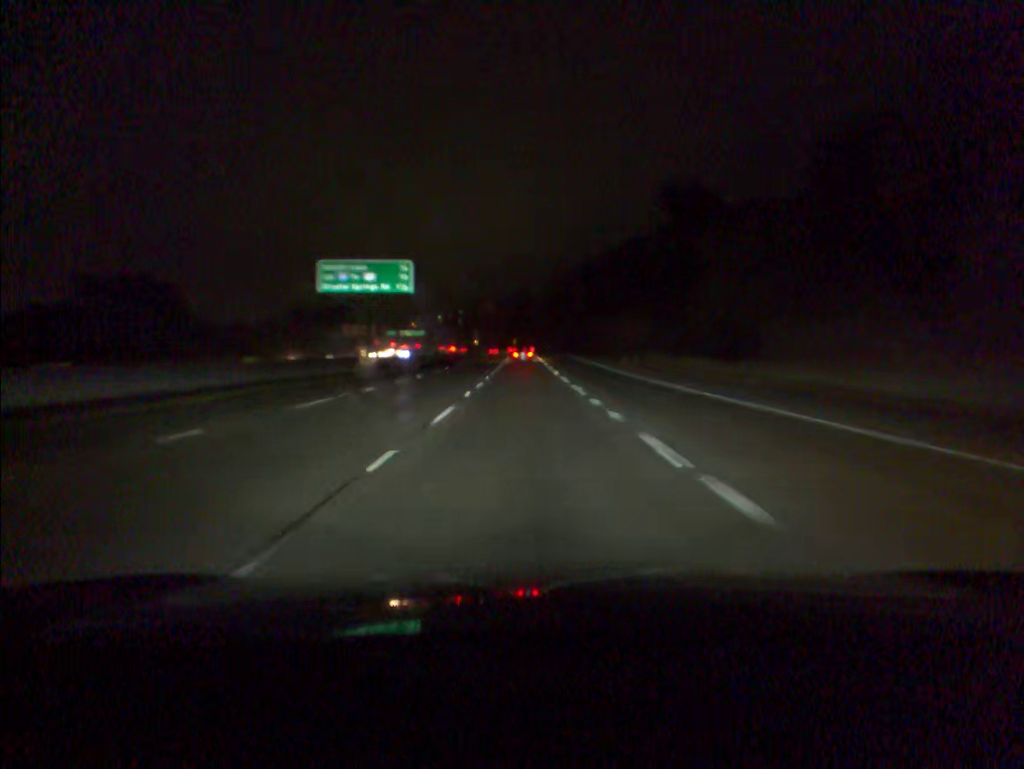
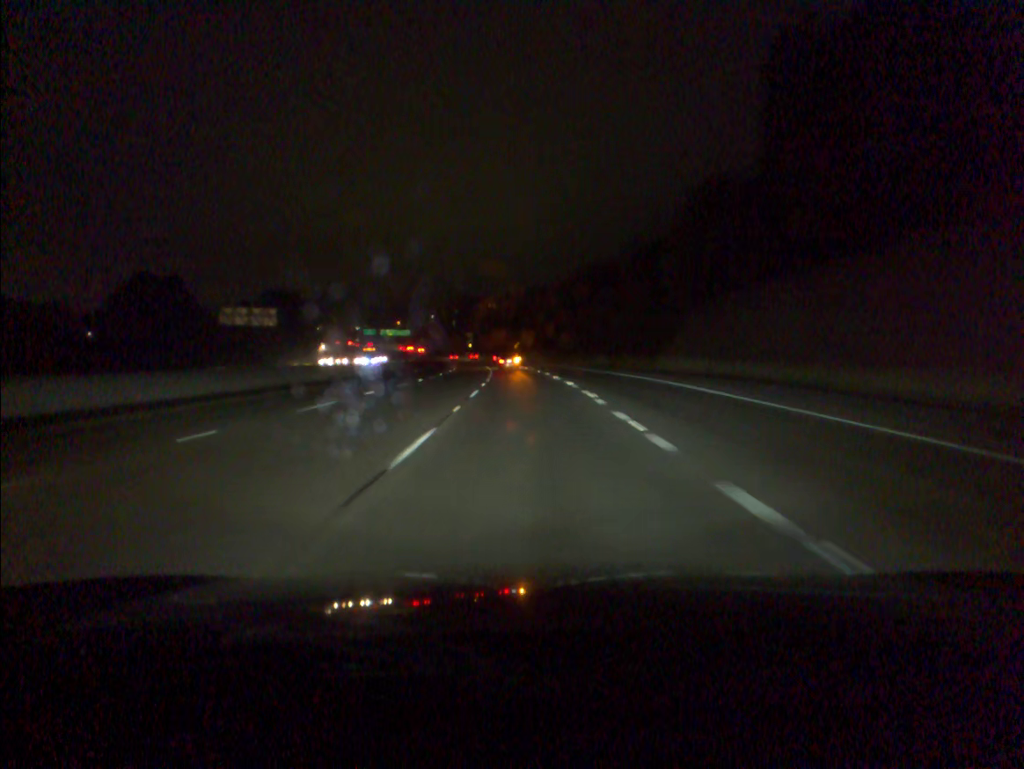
(-0.2, +76.4) m; 0°
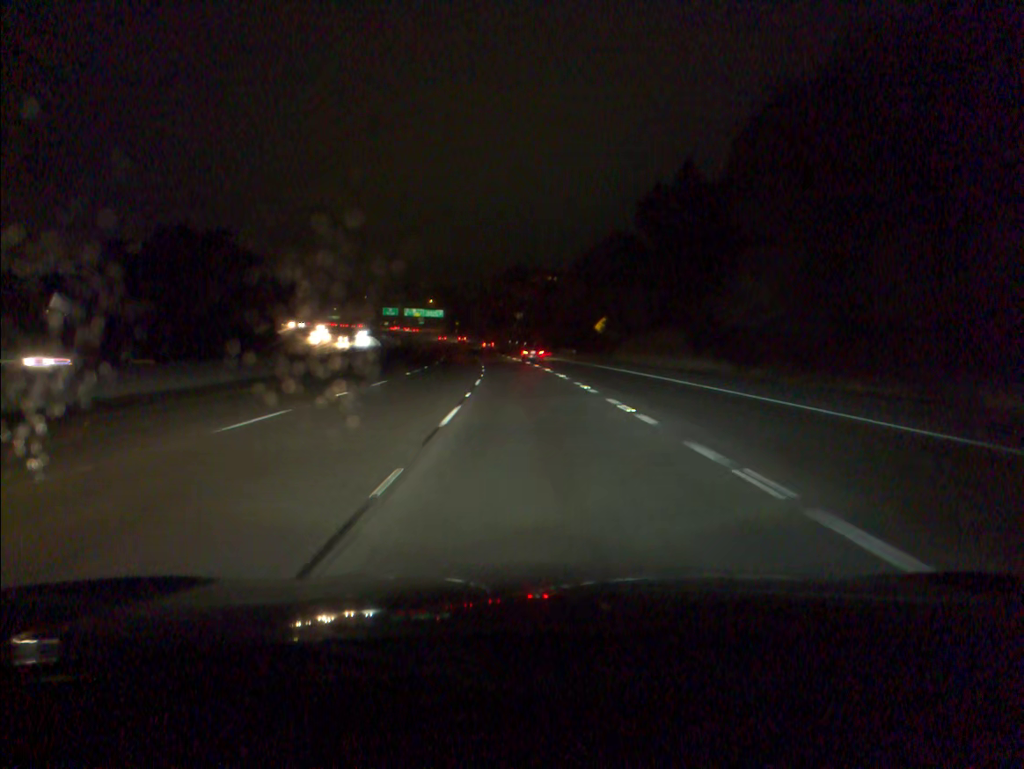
(-3.0, +95.5) m; -4°
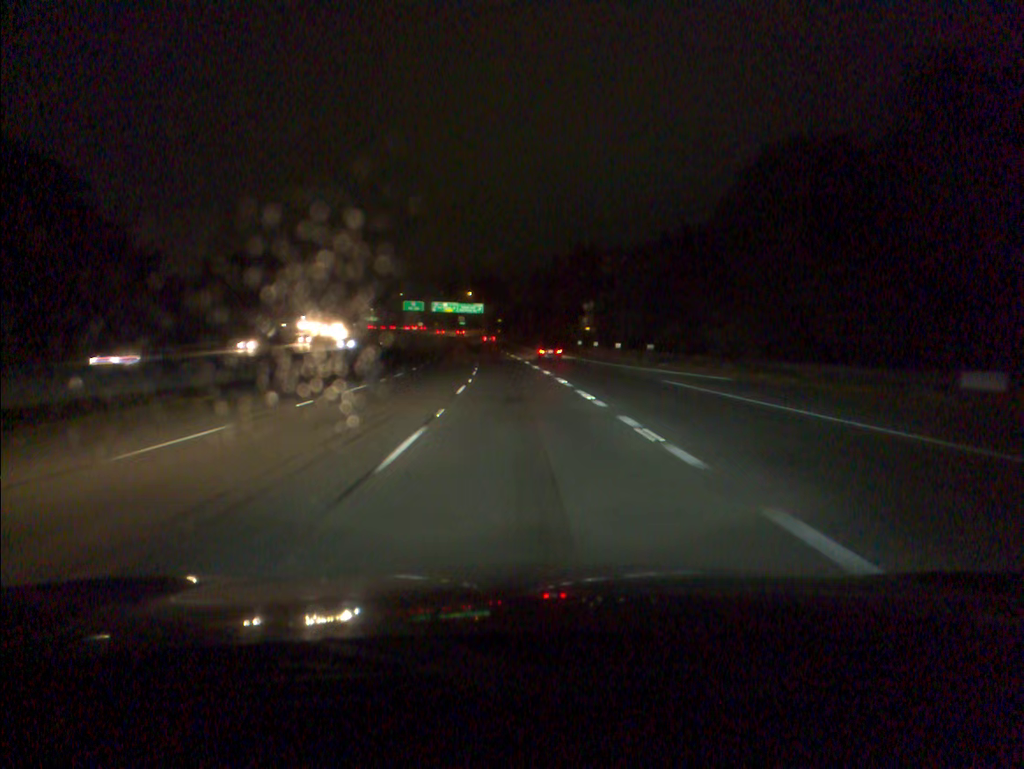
(-2.6, +76.3) m; -4°
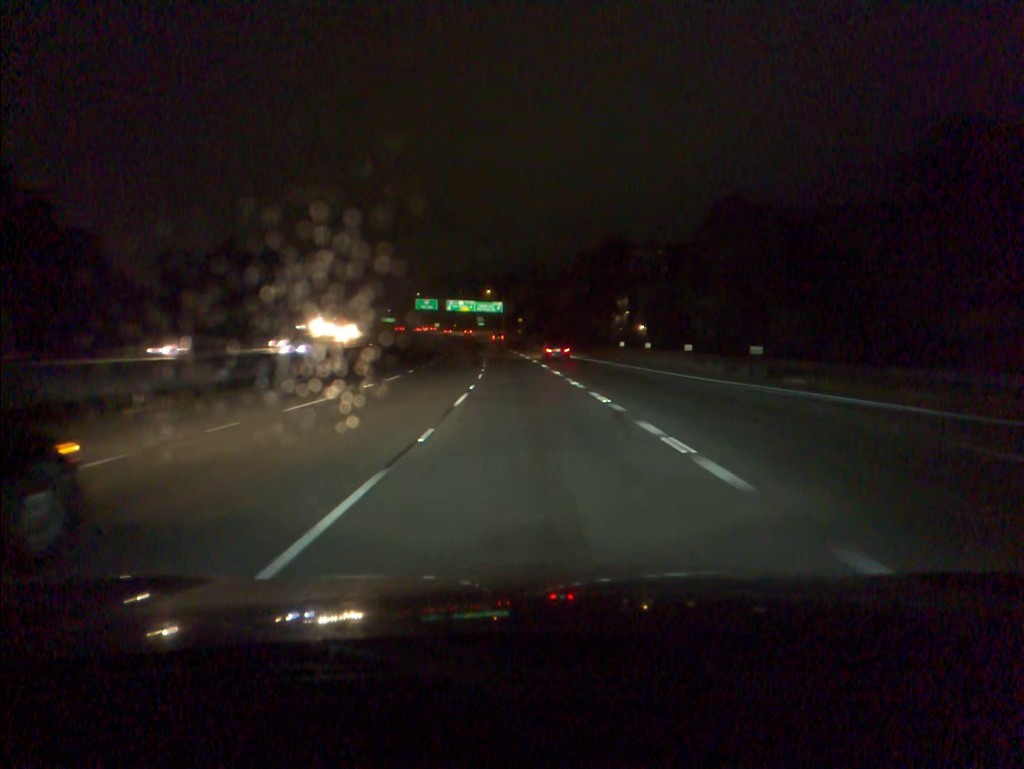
(-0.3, +19.1) m; -2°
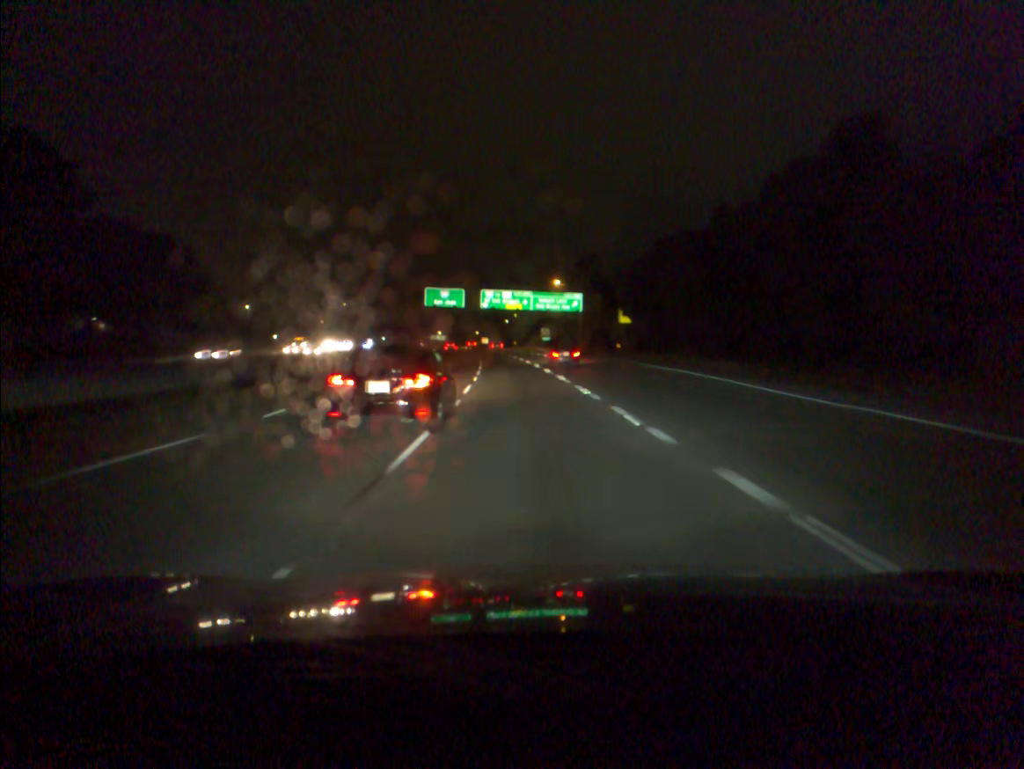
(-4.0, +94.9) m; -5°
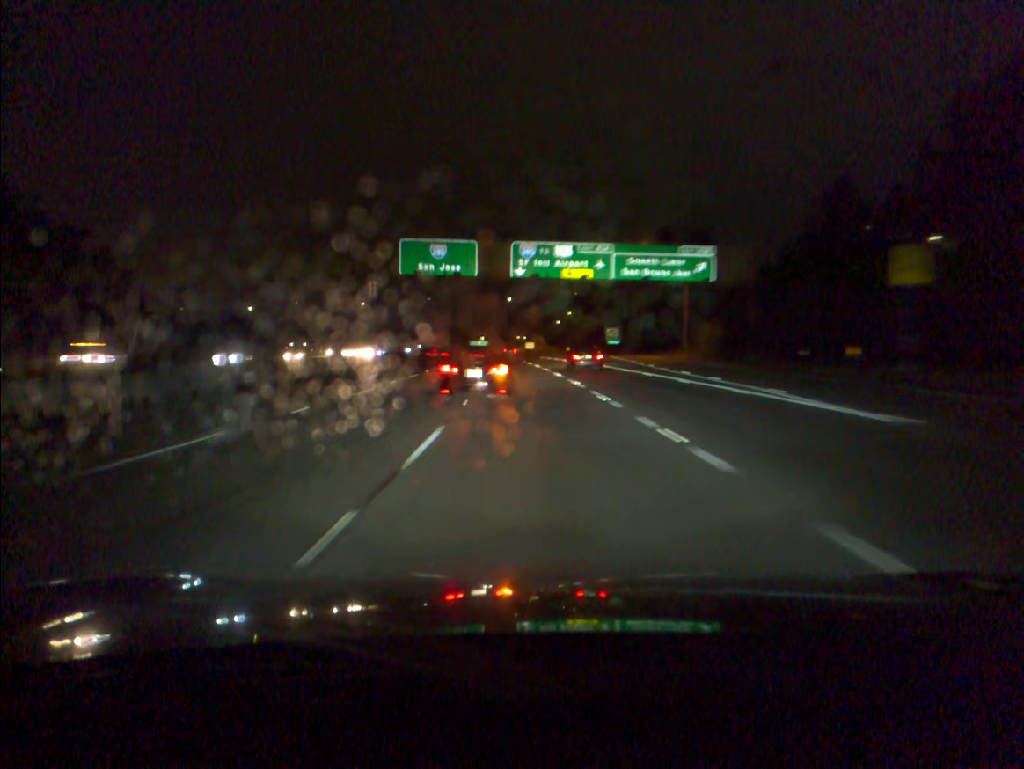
(-1.6, +56.6) m; -4°
